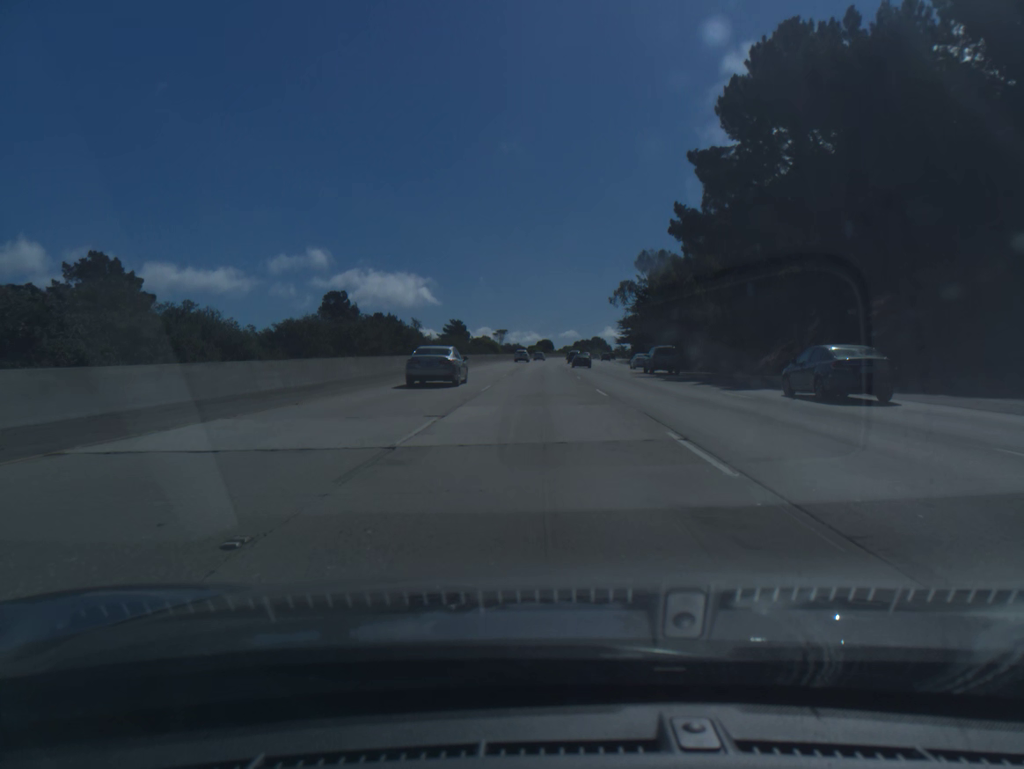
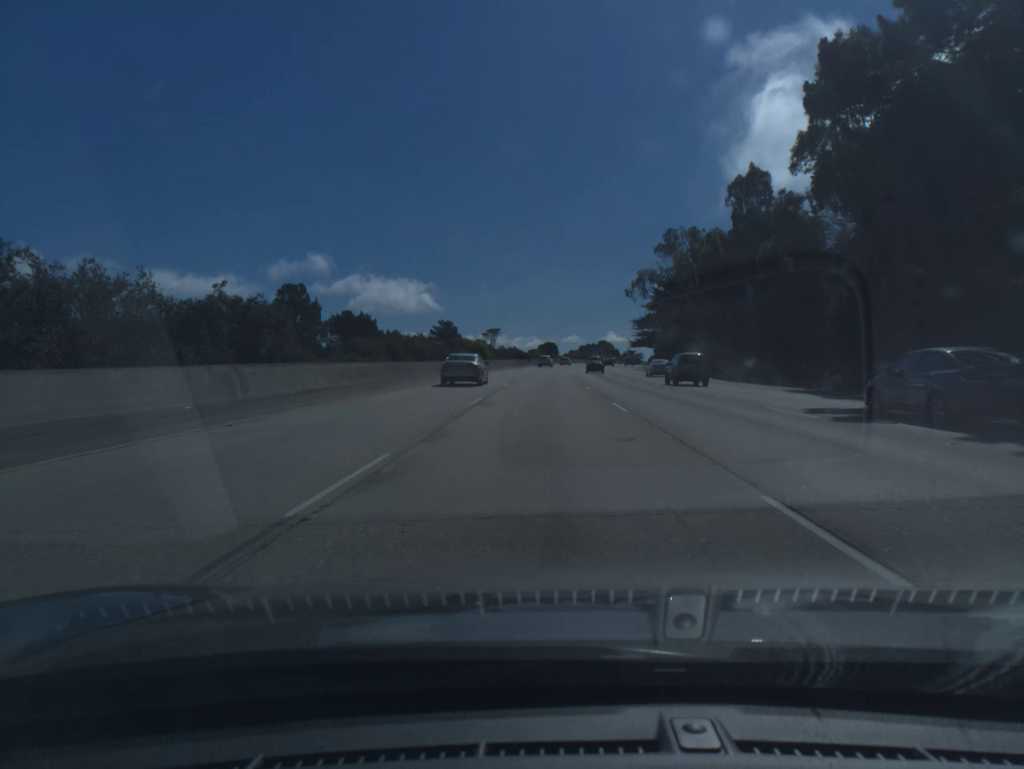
(-0.1, +33.5) m; 0°
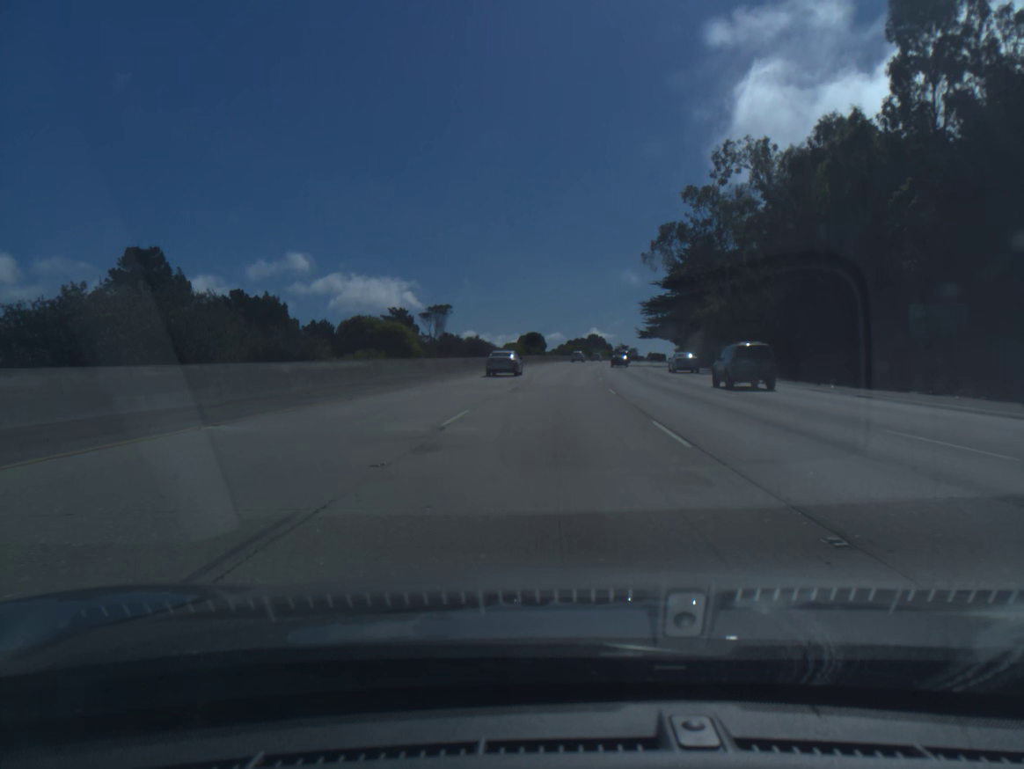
(+0.3, +50.7) m; +1°
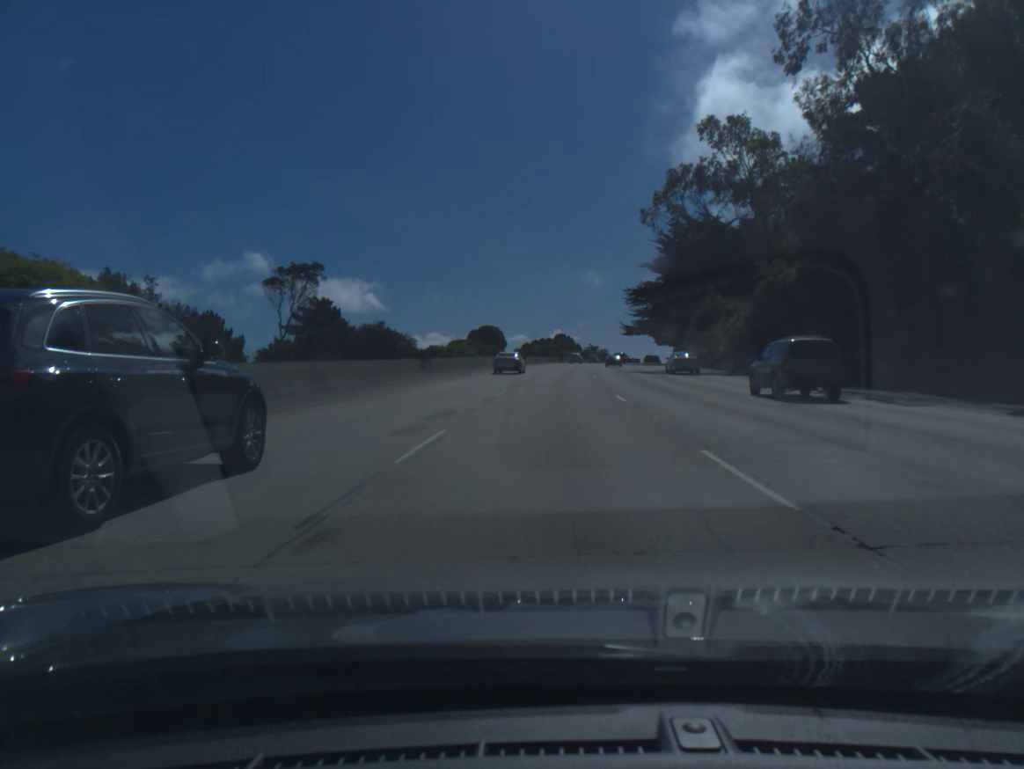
(+0.7, +33.9) m; +3°
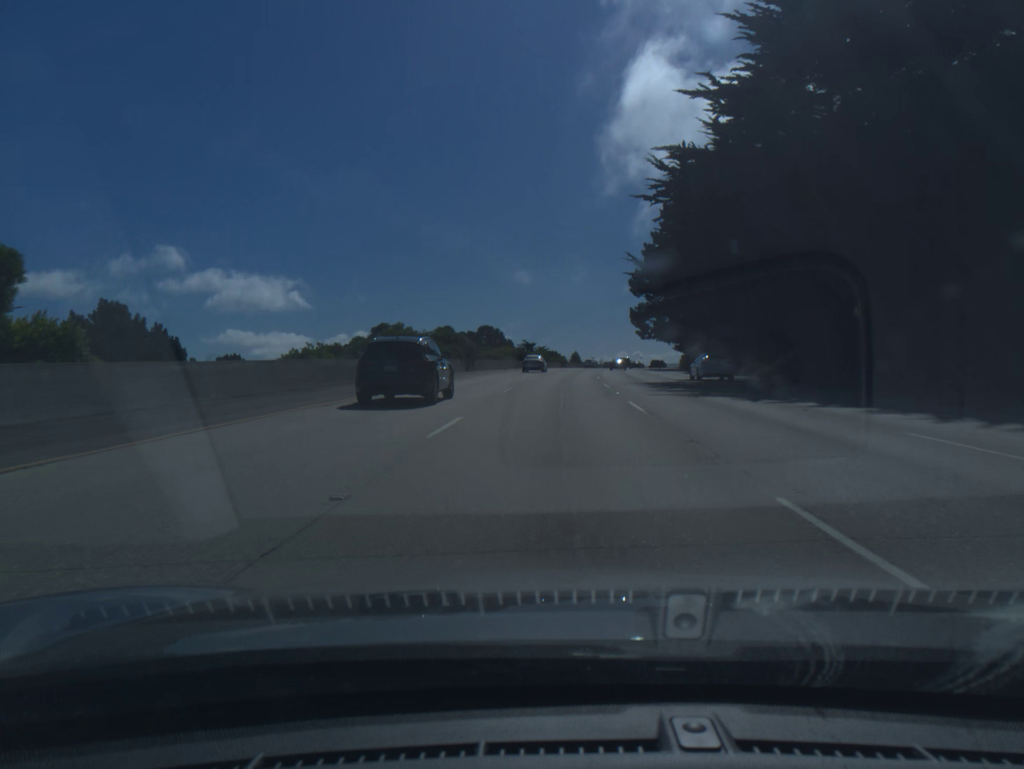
(+3.8, +84.6) m; +5°
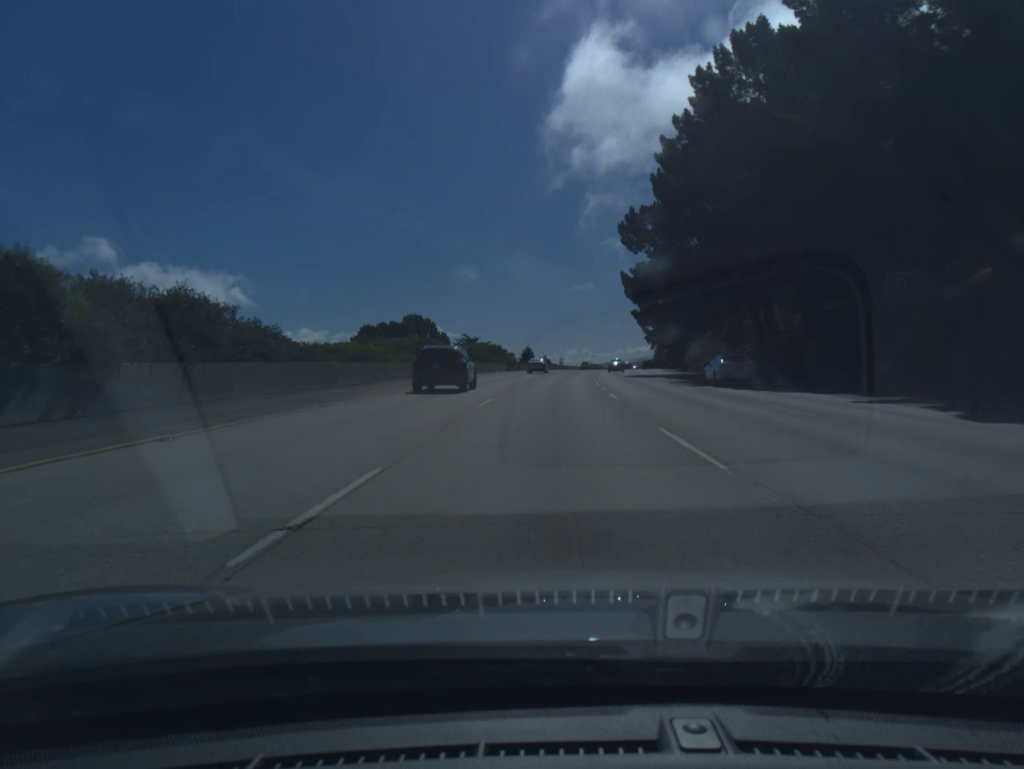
(+1.6, +50.9) m; +4°
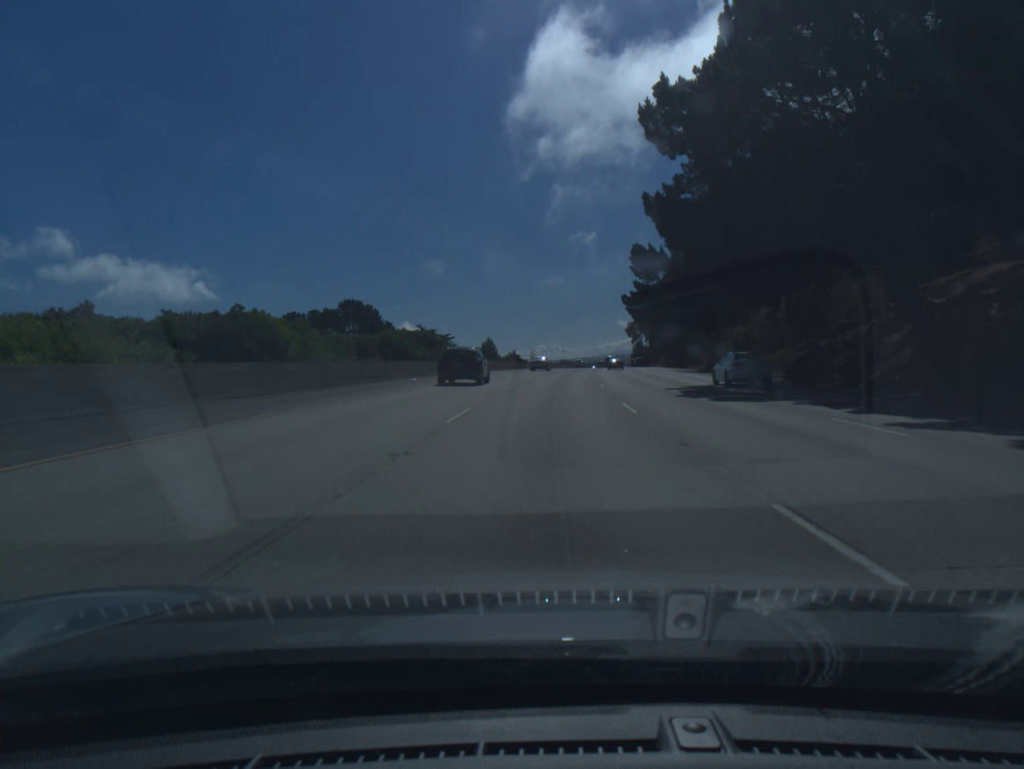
(+0.6, +34.1) m; +2°
